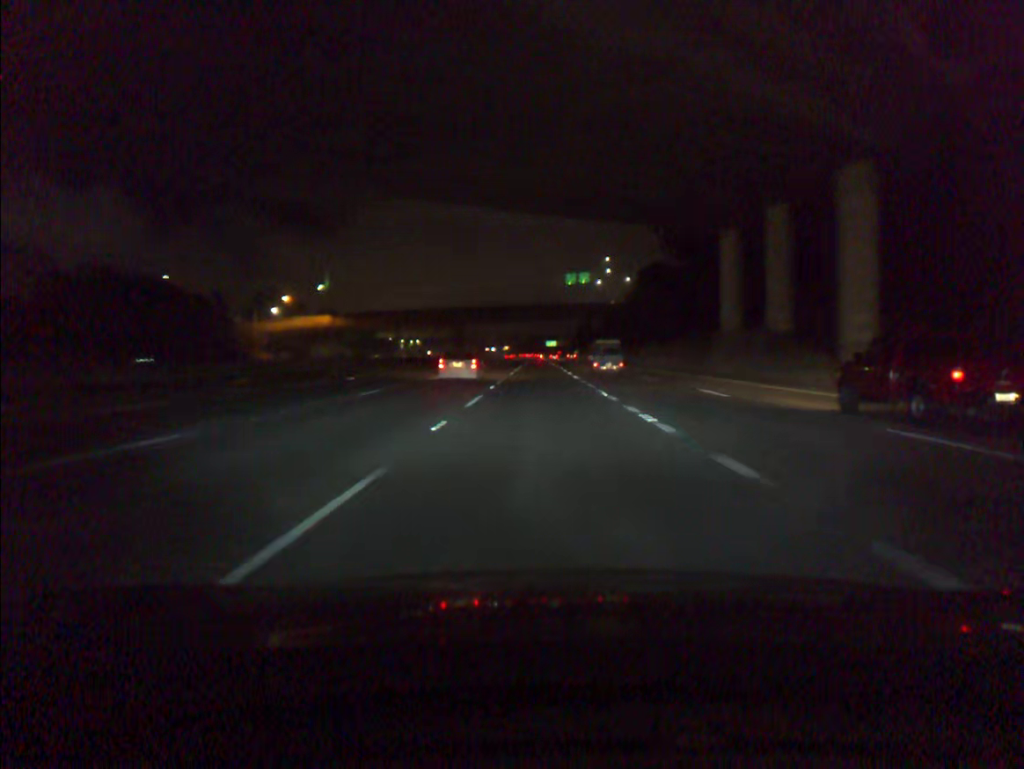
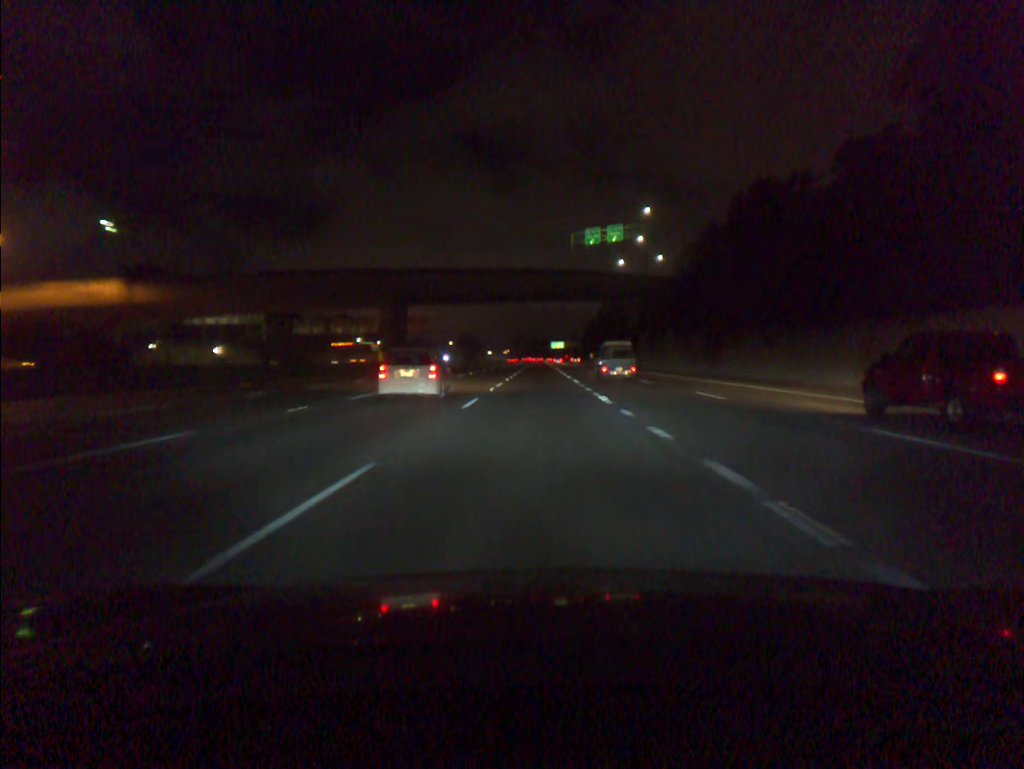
(0.0, +72.3) m; 0°
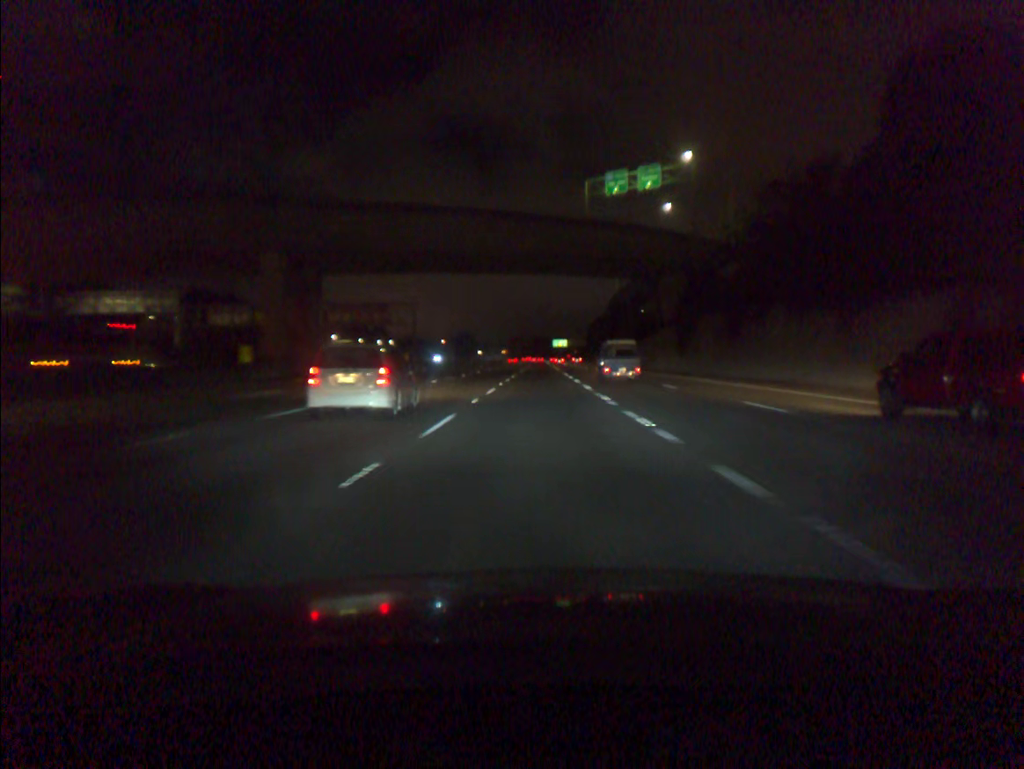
(0.0, +36.2) m; 0°
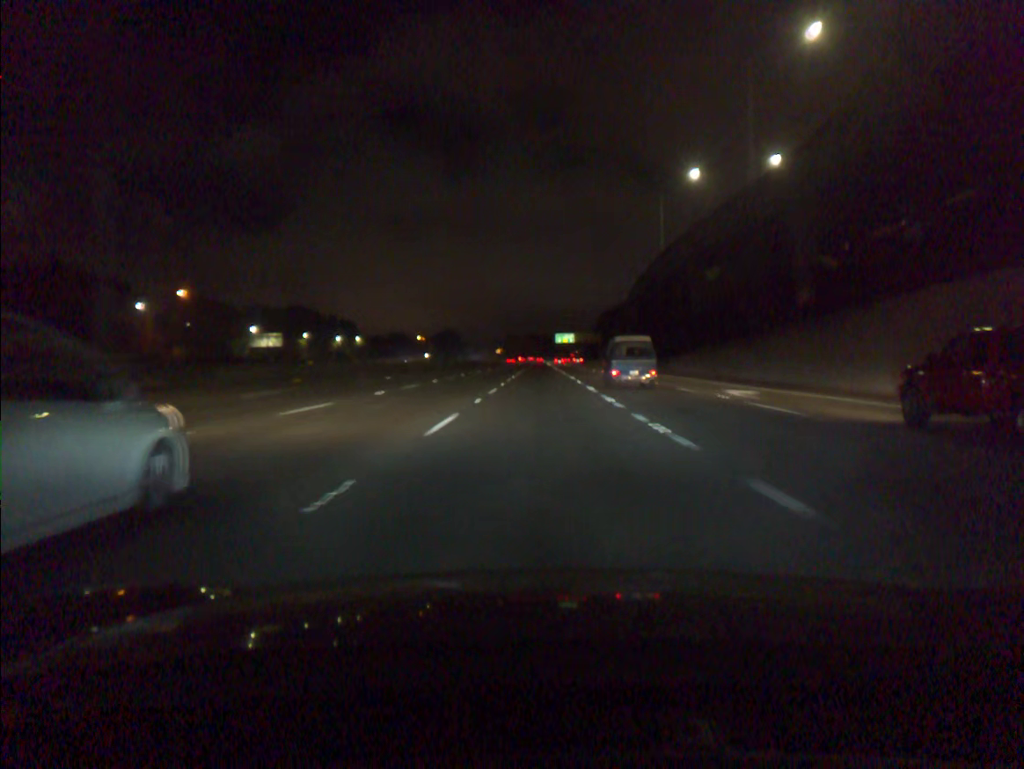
(0.0, +72.9) m; 0°
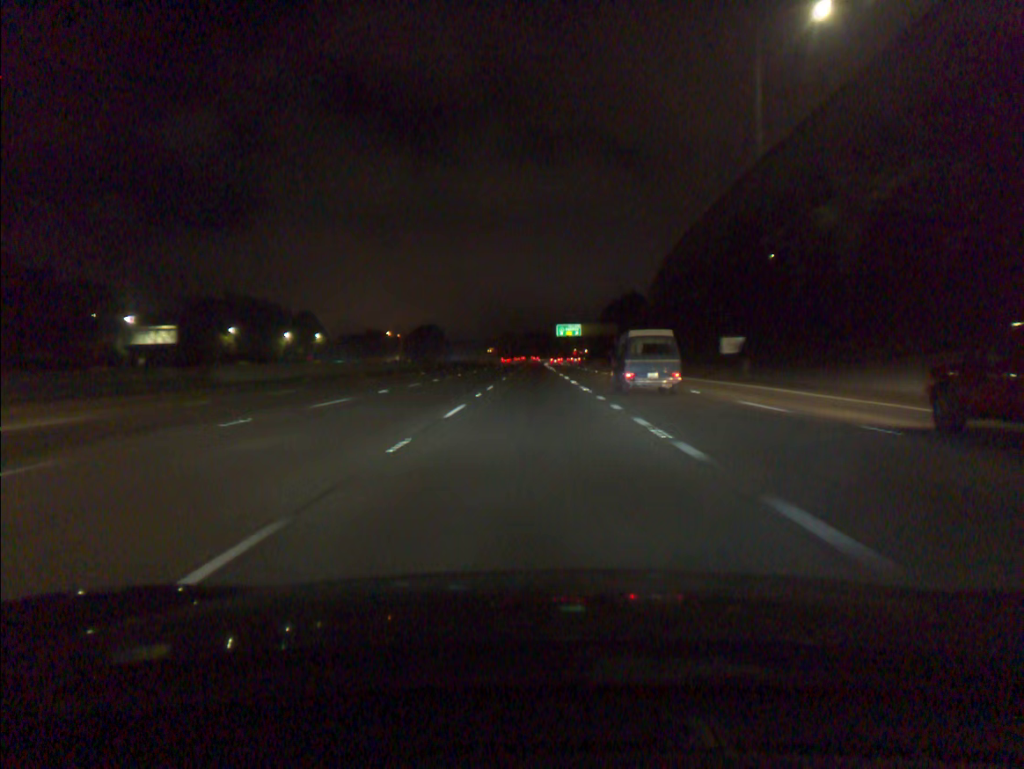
(+0.1, +54.9) m; 0°
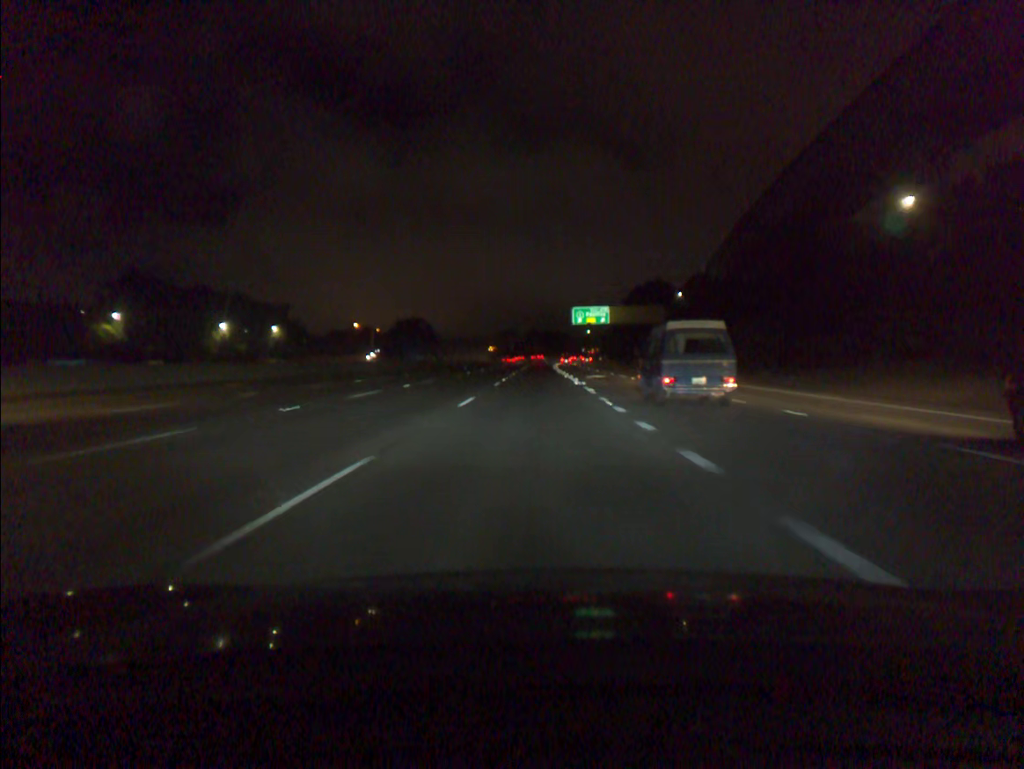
(-0.2, +54.8) m; 0°
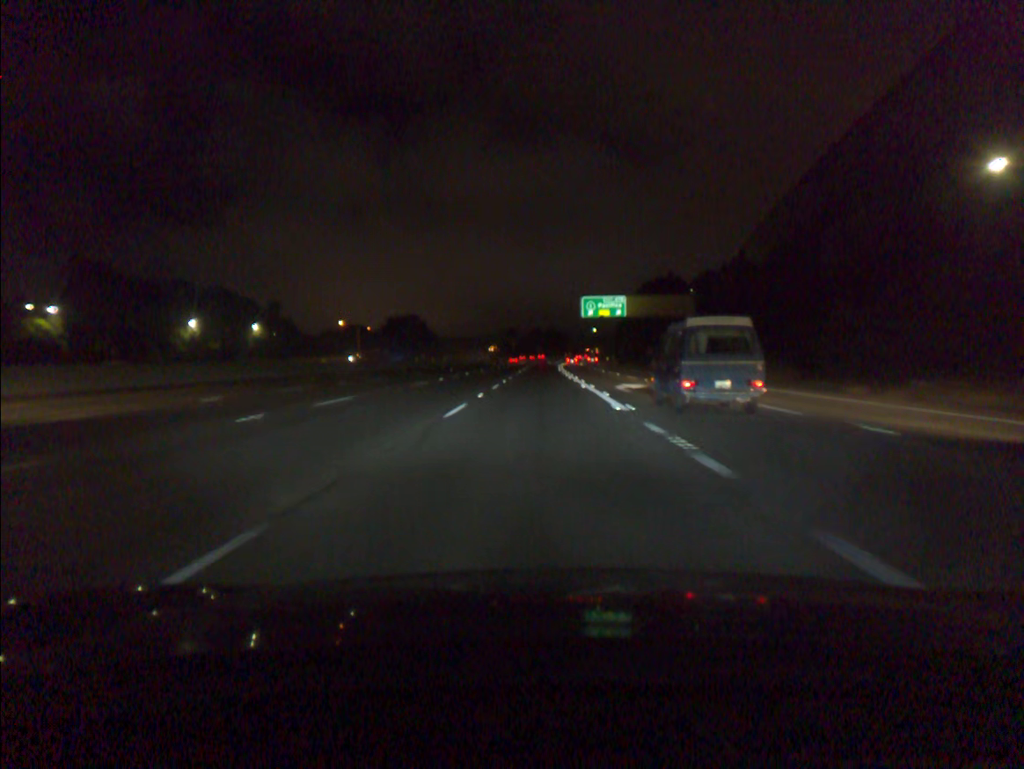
(0.0, +18.3) m; 0°
